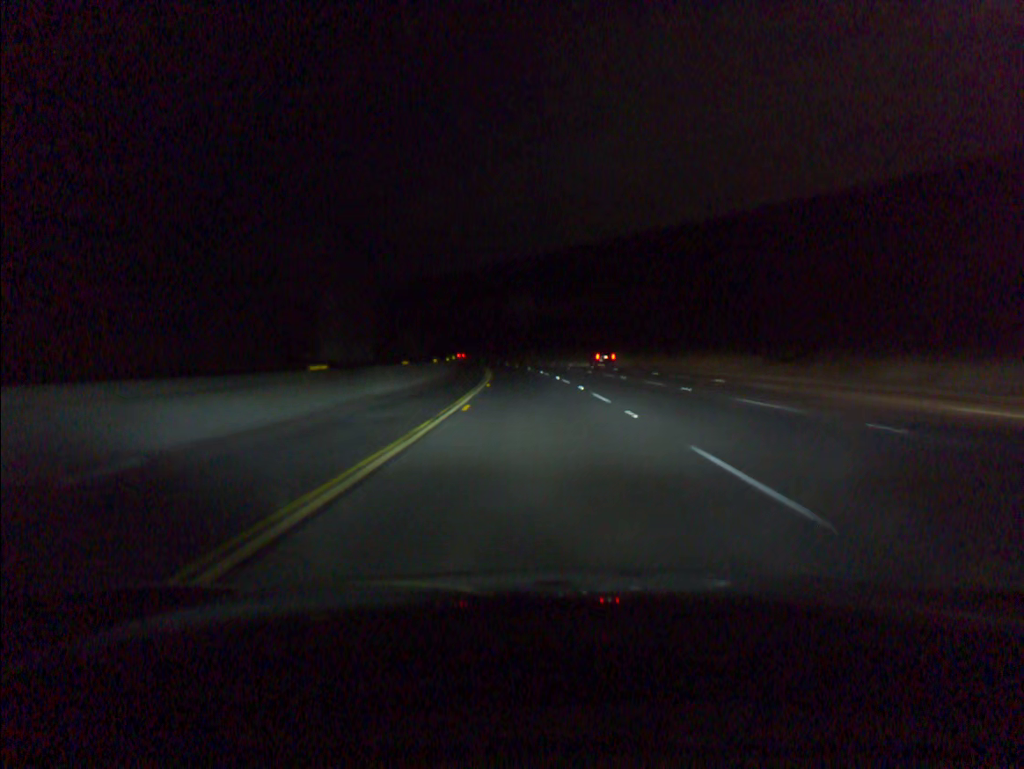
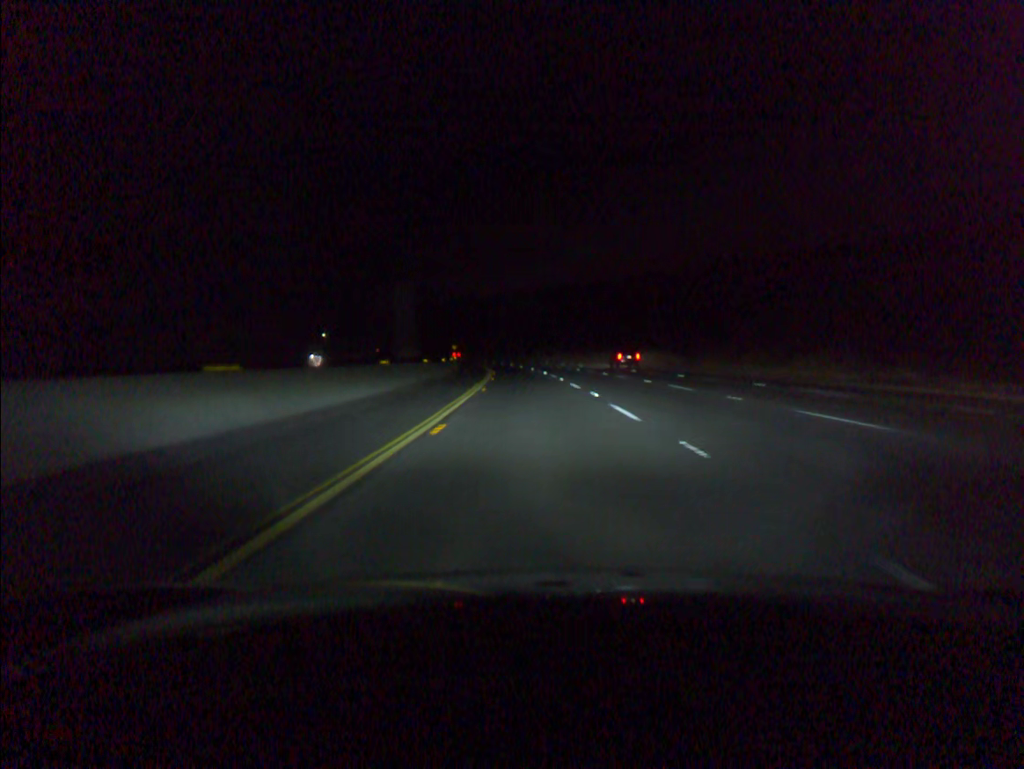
(-5.1, +92.5) m; -7°
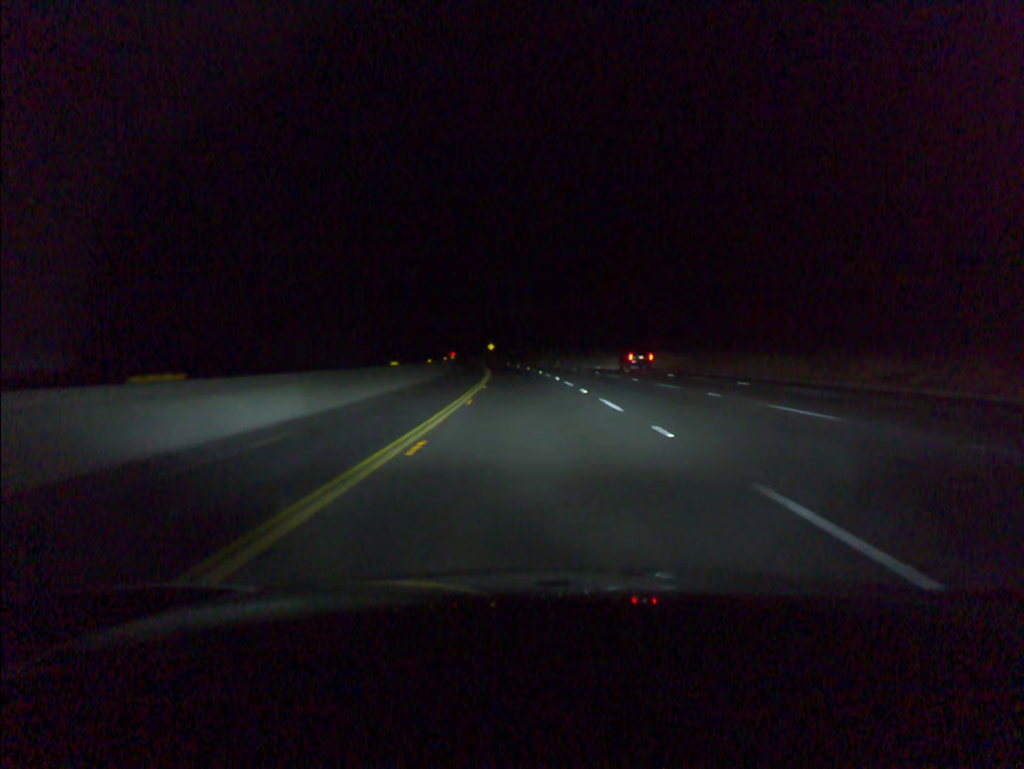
(-1.8, +55.6) m; -4°
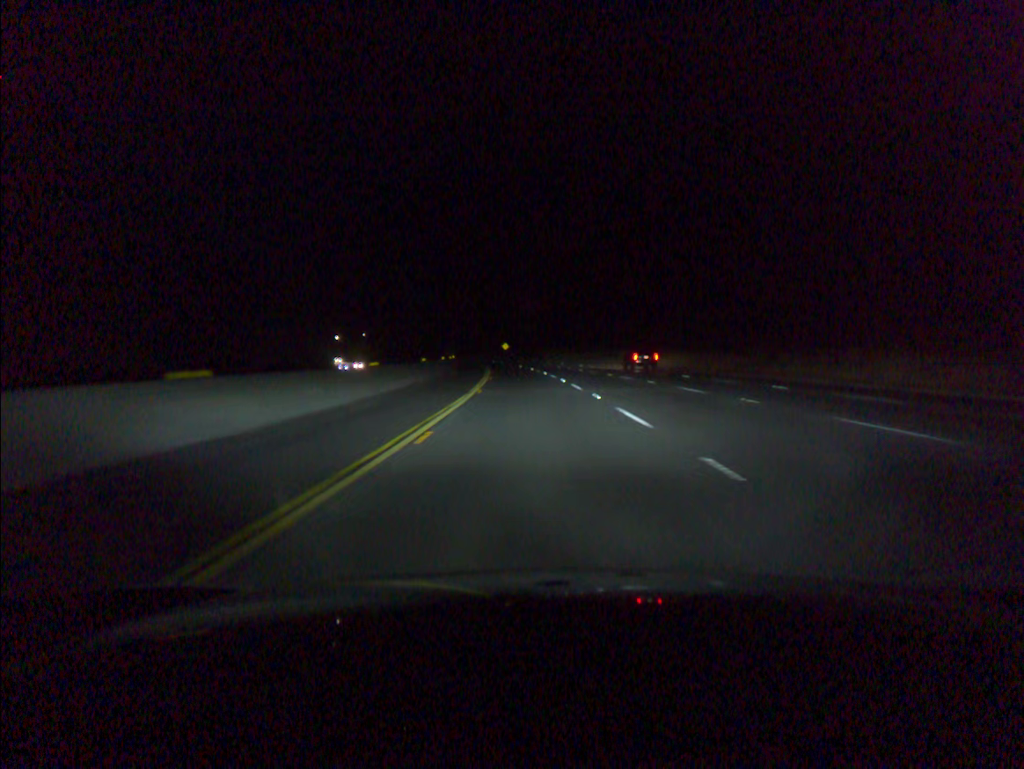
(-0.2, +18.6) m; -1°
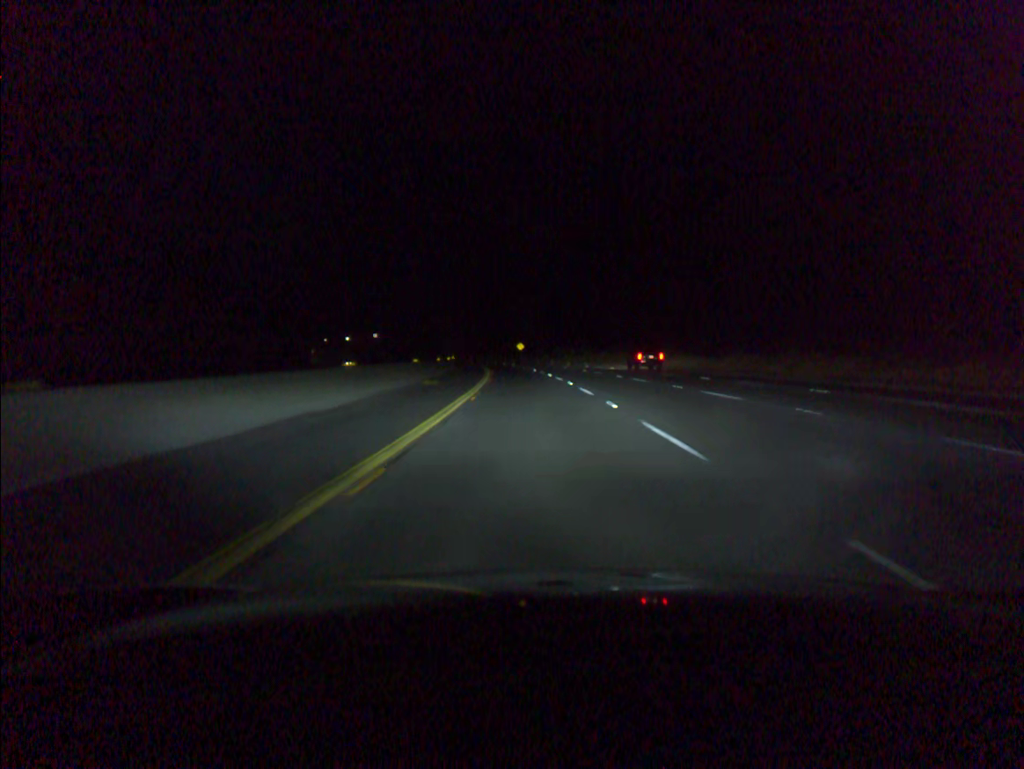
(-0.2, +18.5) m; -1°
